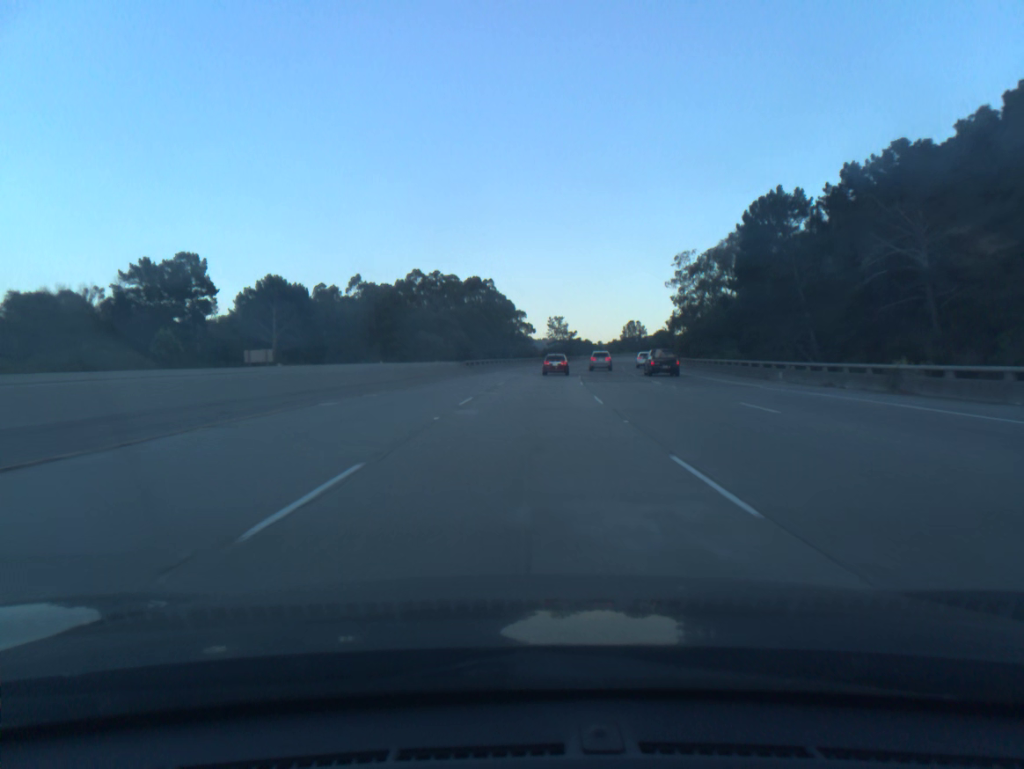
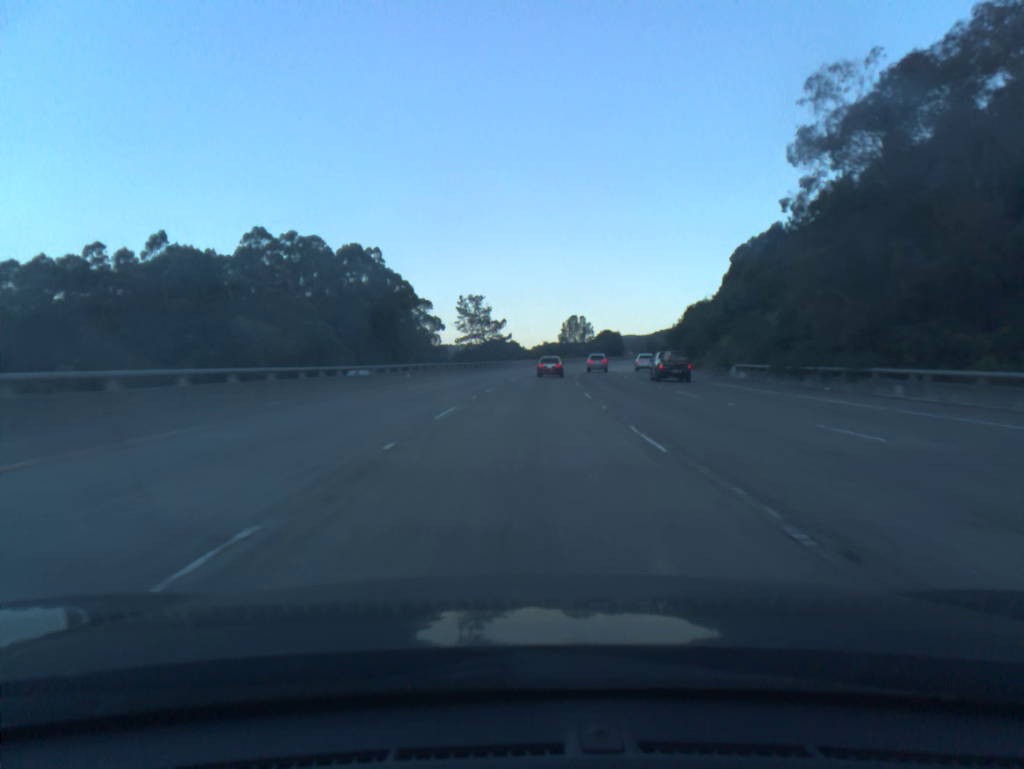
(+3.6, +68.3) m; +6°
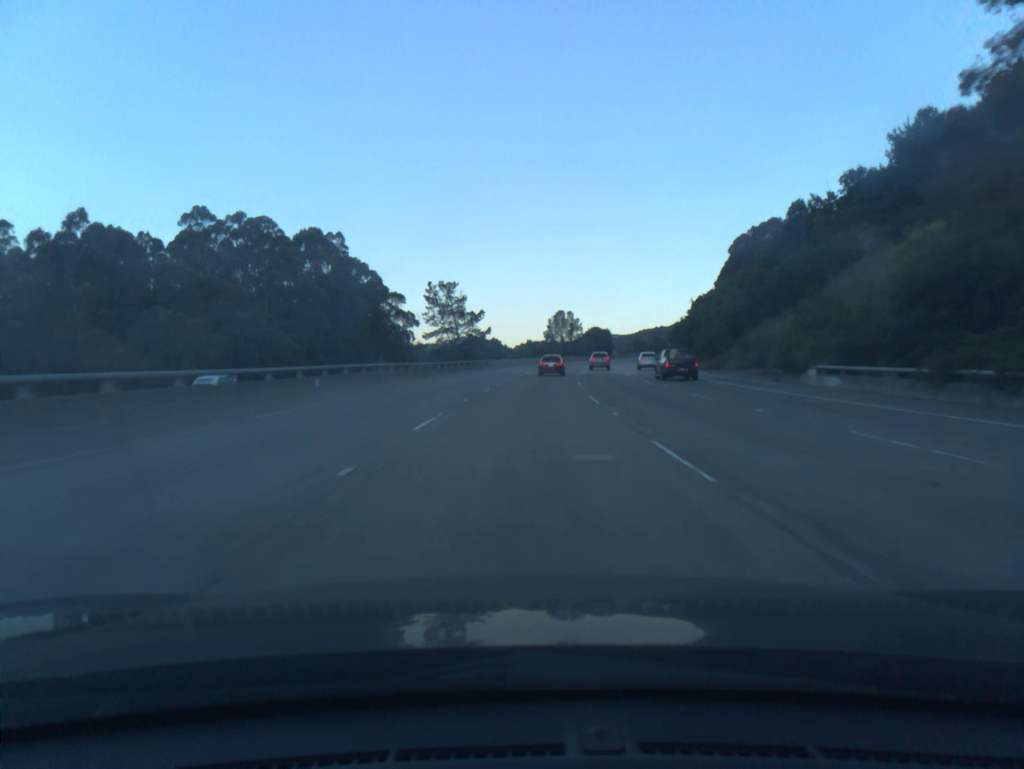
(+0.2, +17.1) m; +1°
